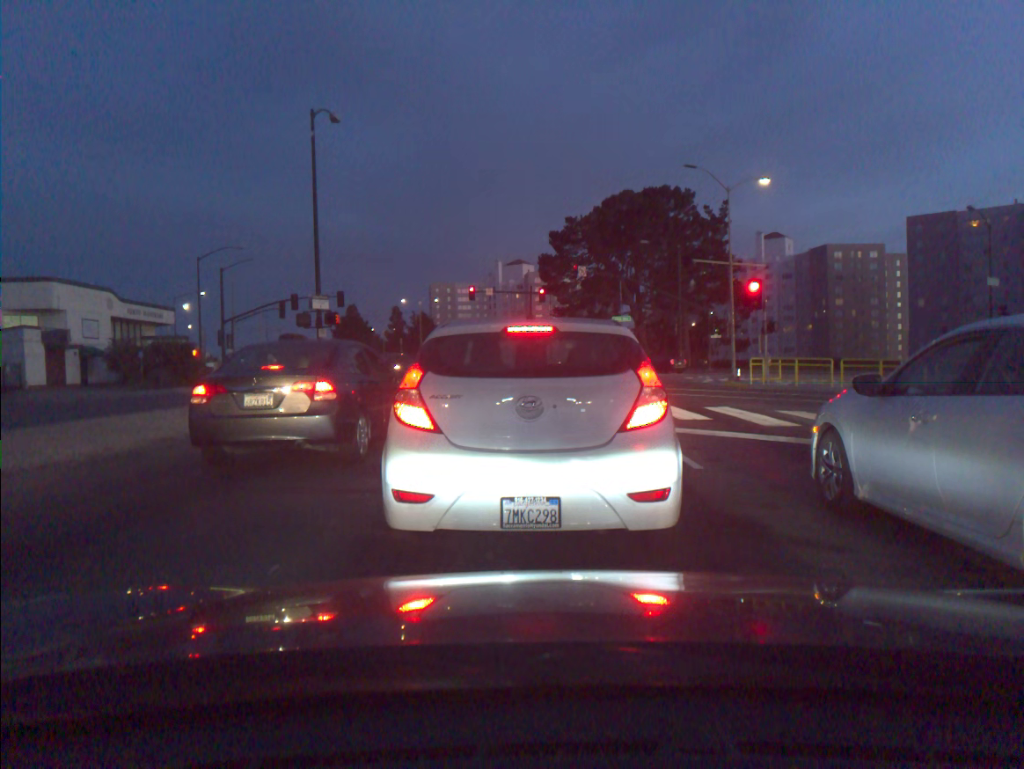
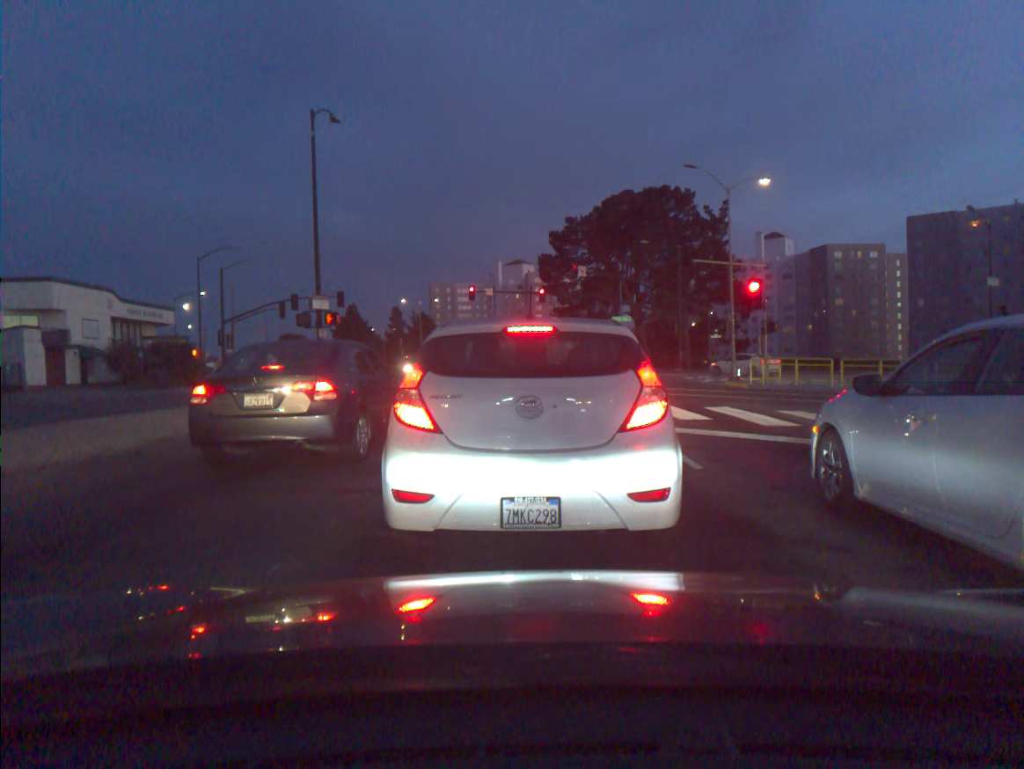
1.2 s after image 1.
(0.0, 0.0) m; 0°
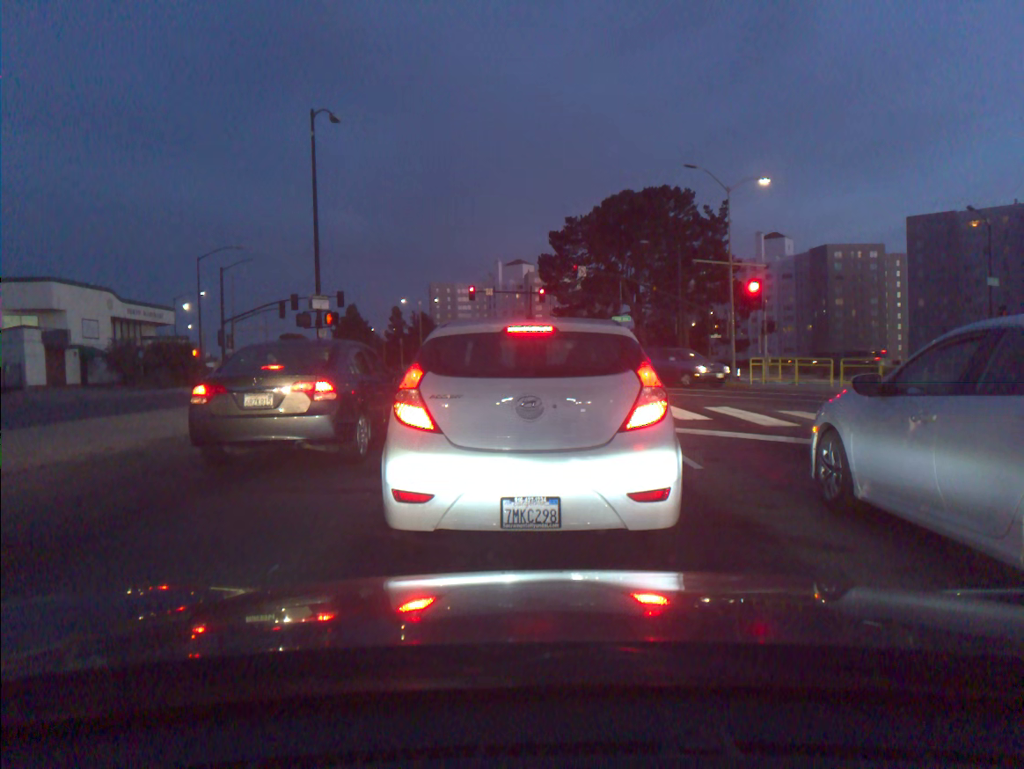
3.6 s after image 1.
(0.0, 0.0) m; 0°
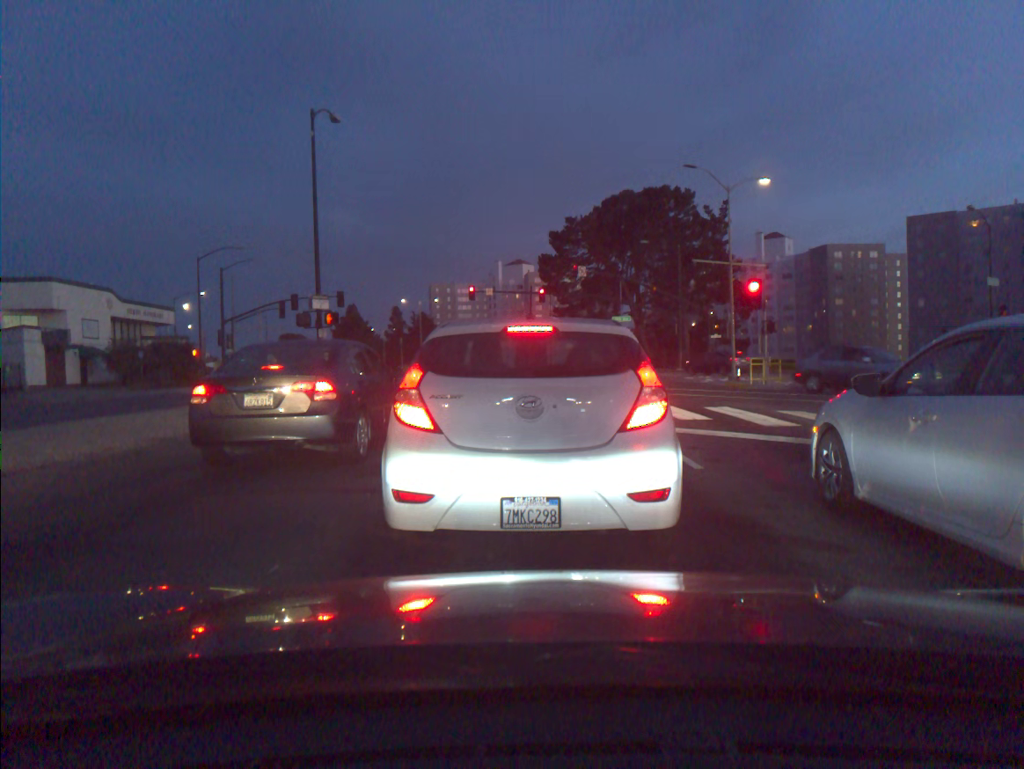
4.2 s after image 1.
(0.0, 0.0) m; 0°
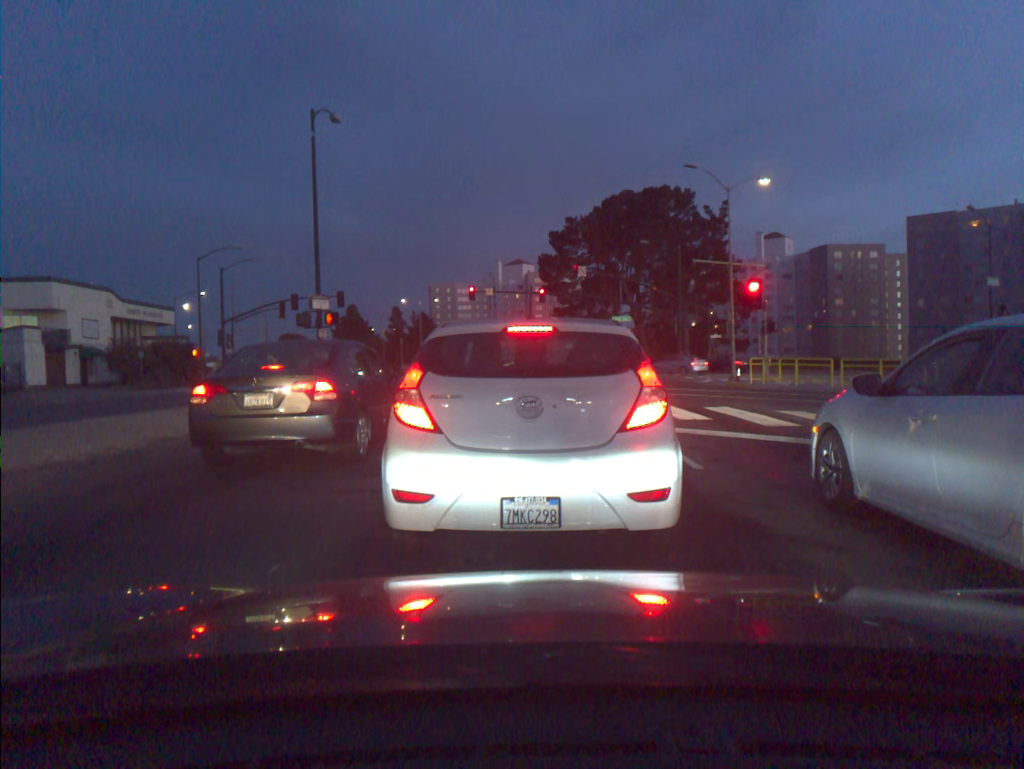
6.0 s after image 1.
(0.0, 0.0) m; 0°
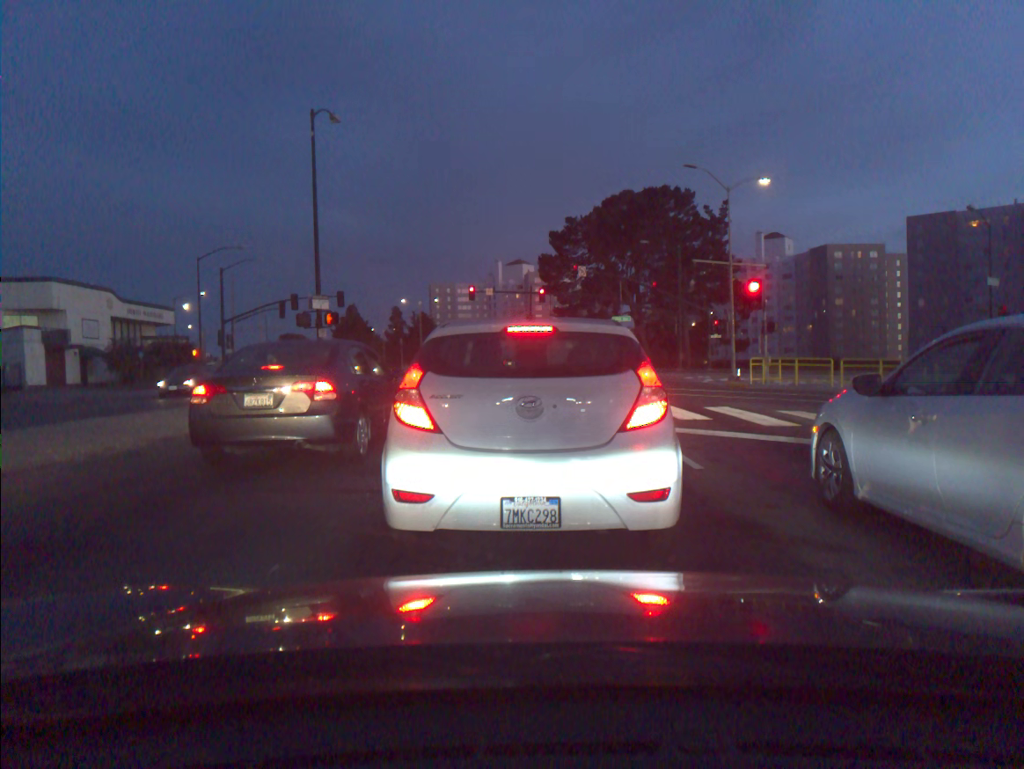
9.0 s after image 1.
(0.0, 0.0) m; 0°
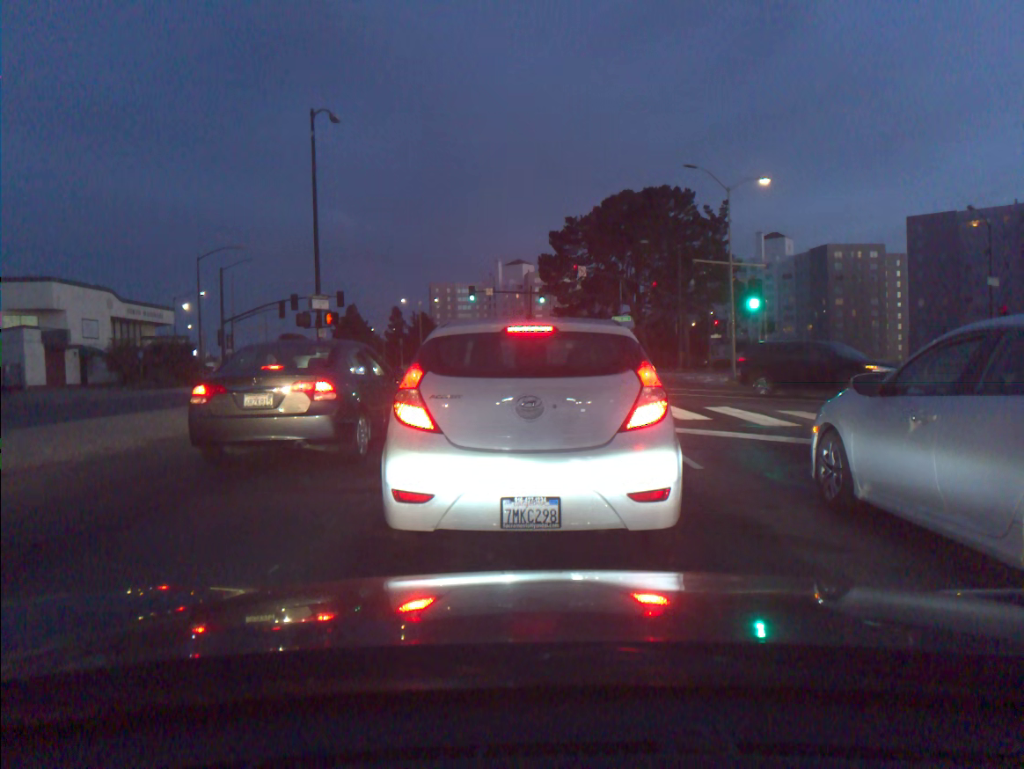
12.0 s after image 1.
(0.0, 0.0) m; 0°
